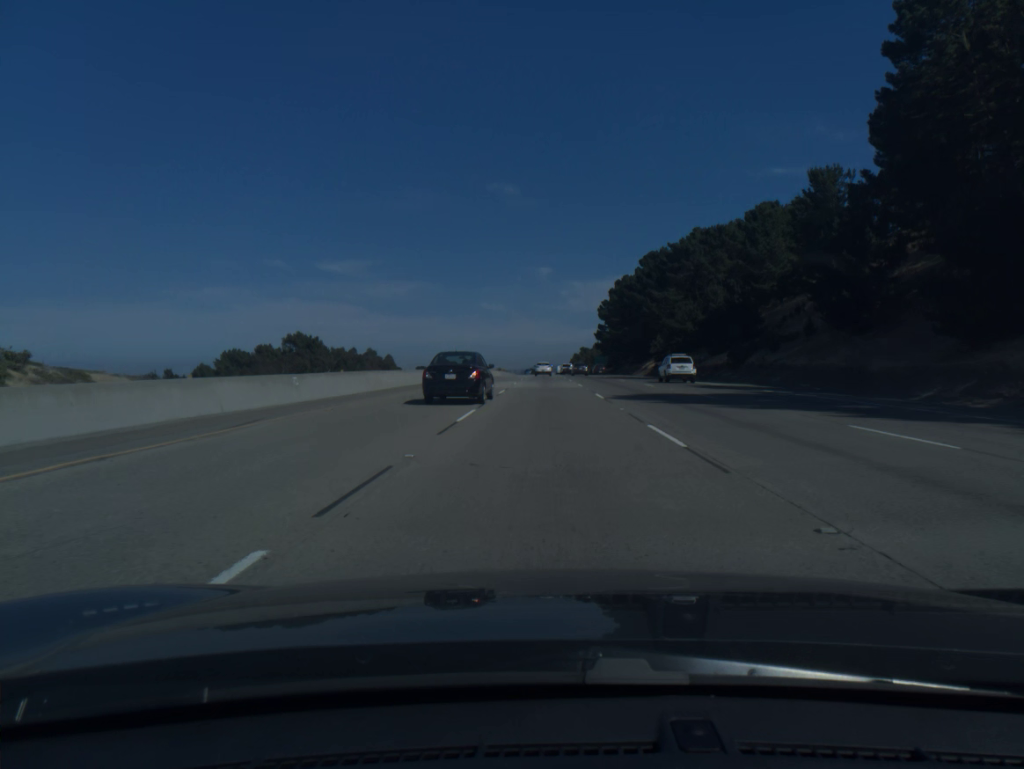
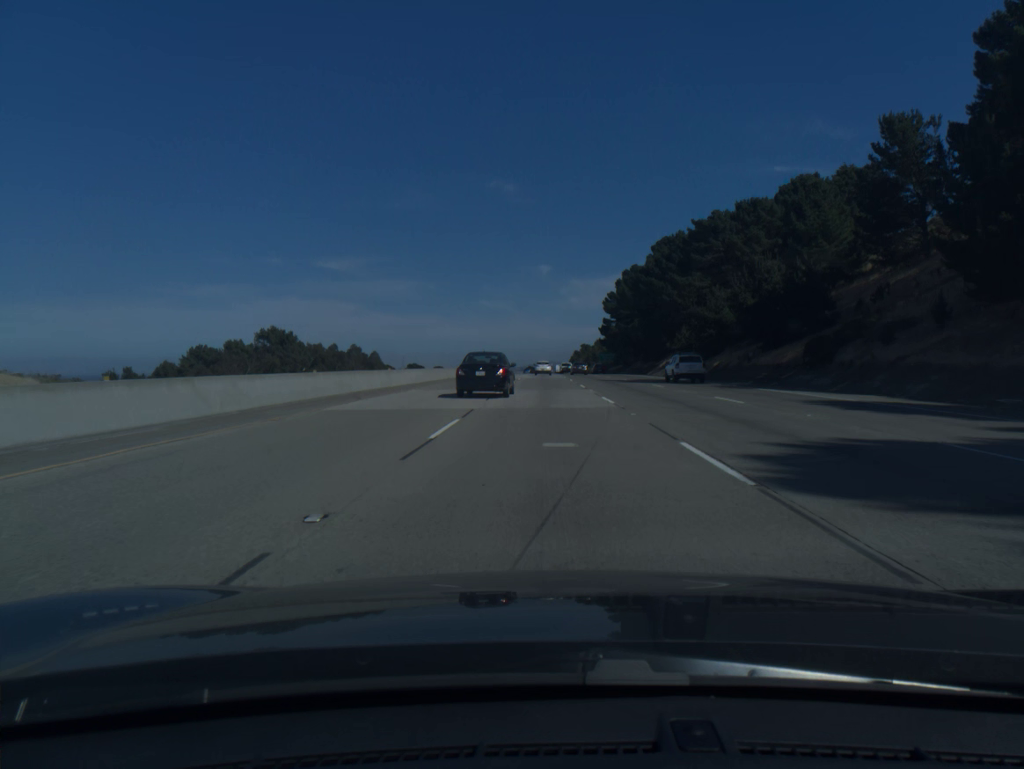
(0.0, +18.3) m; 0°
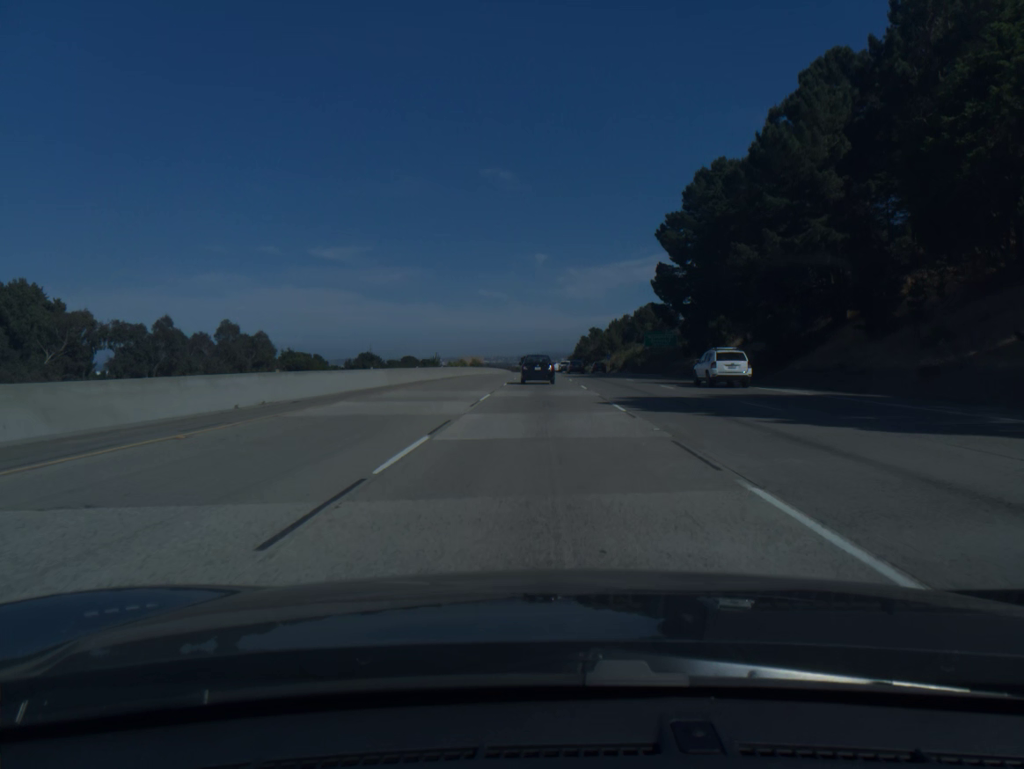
(0.0, +91.7) m; 0°
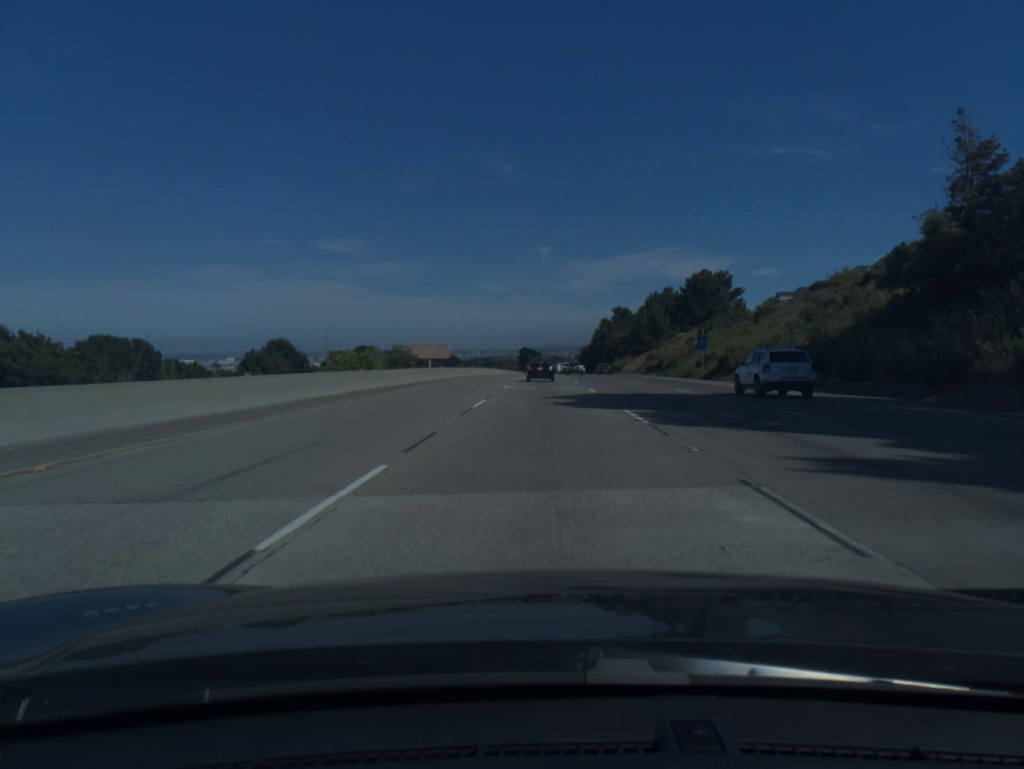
(-0.2, +91.1) m; 0°
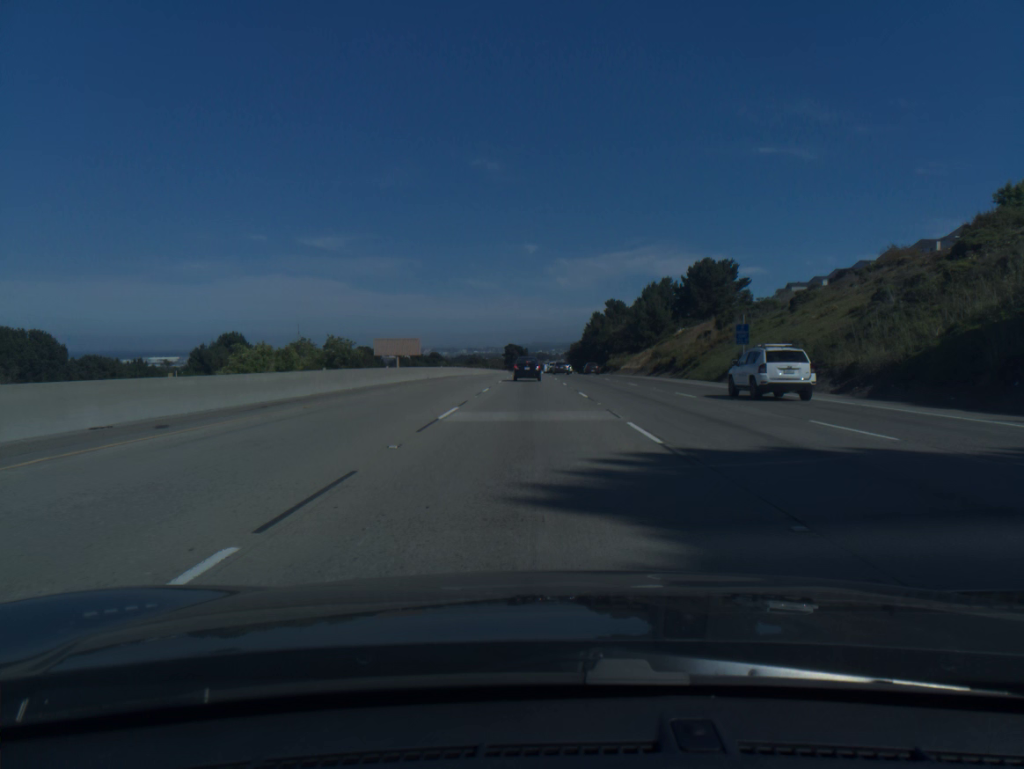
(+0.1, +18.3) m; +1°
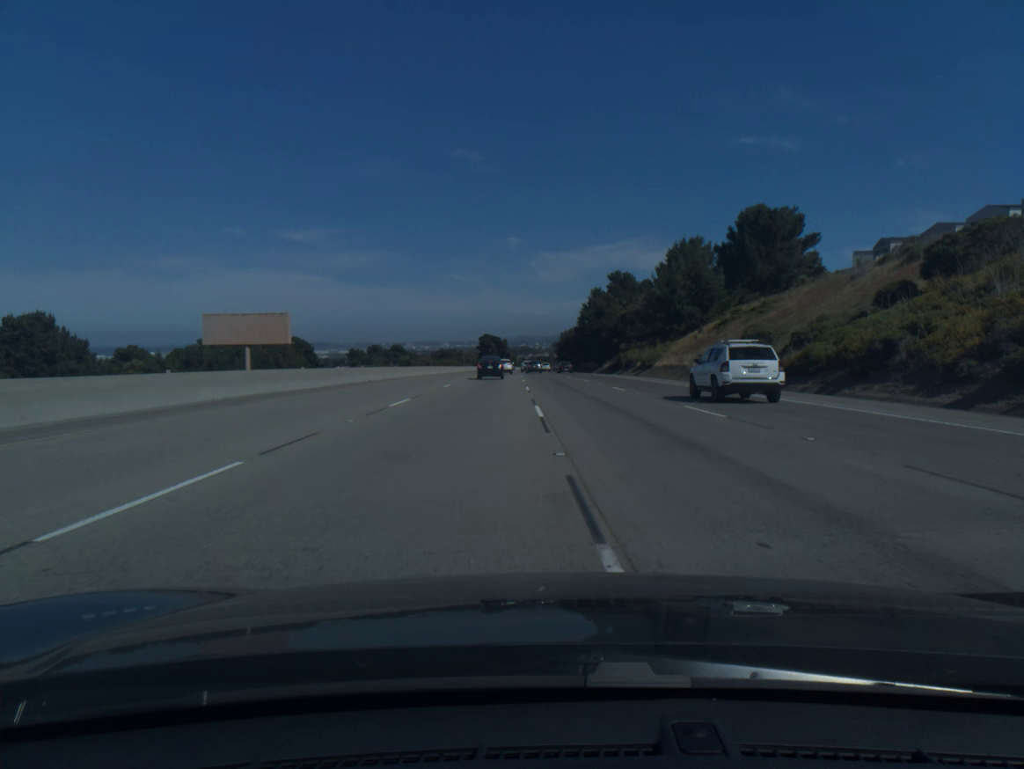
(+0.5, +54.4) m; +1°
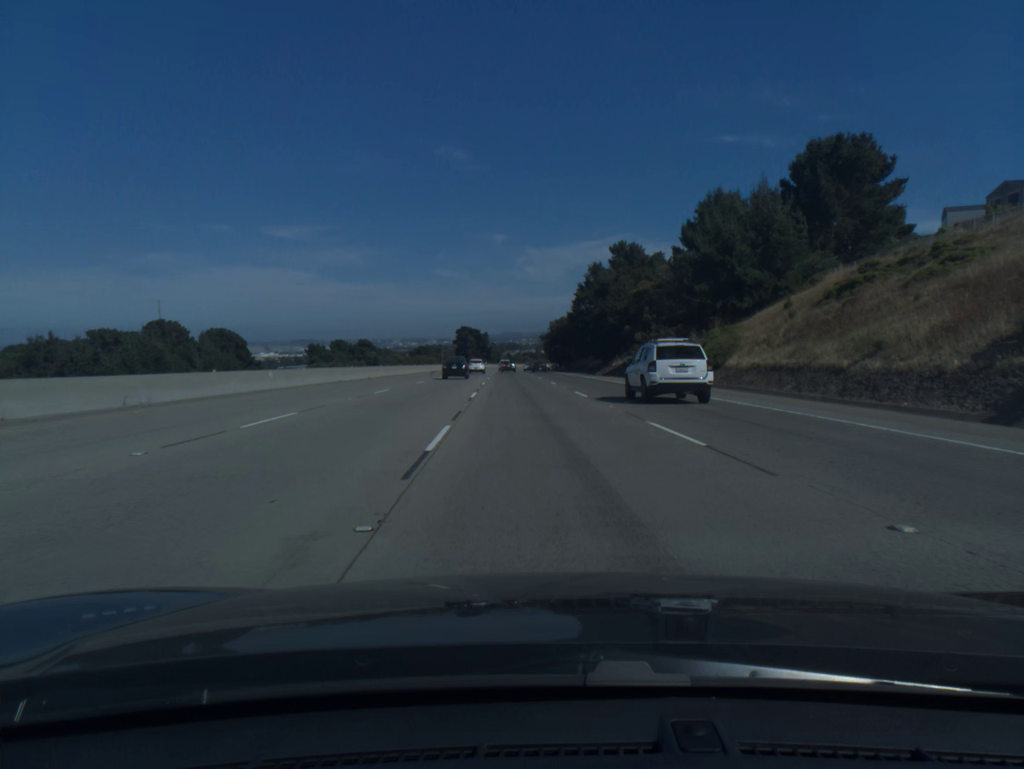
(+0.3, +35.0) m; +1°
